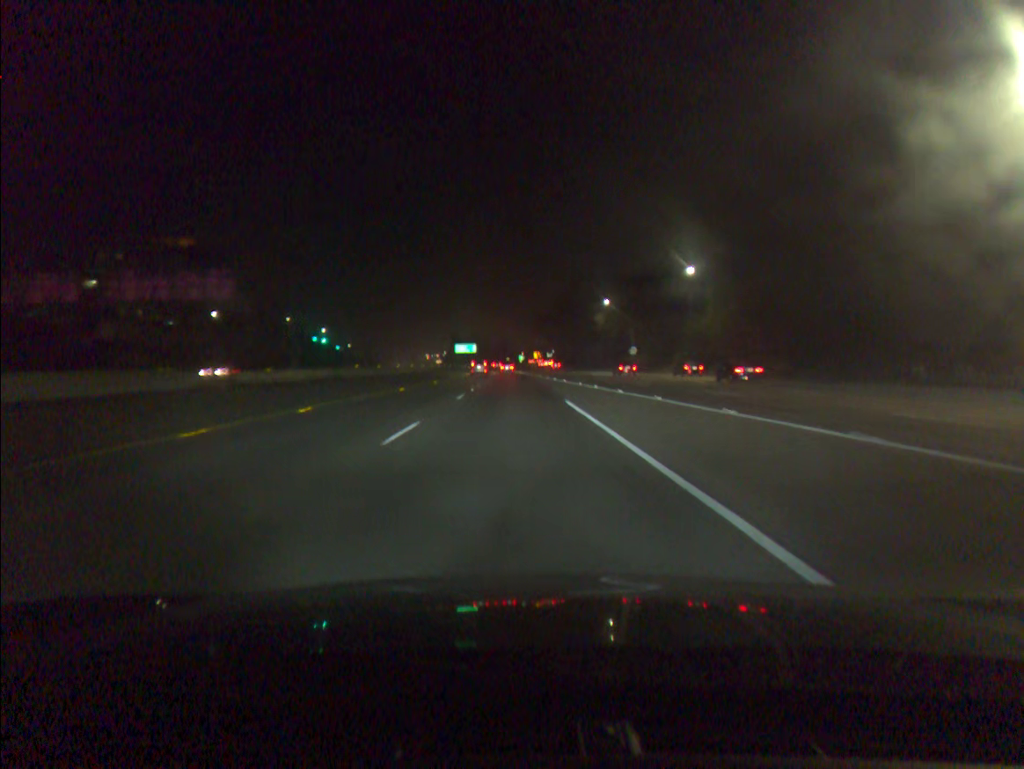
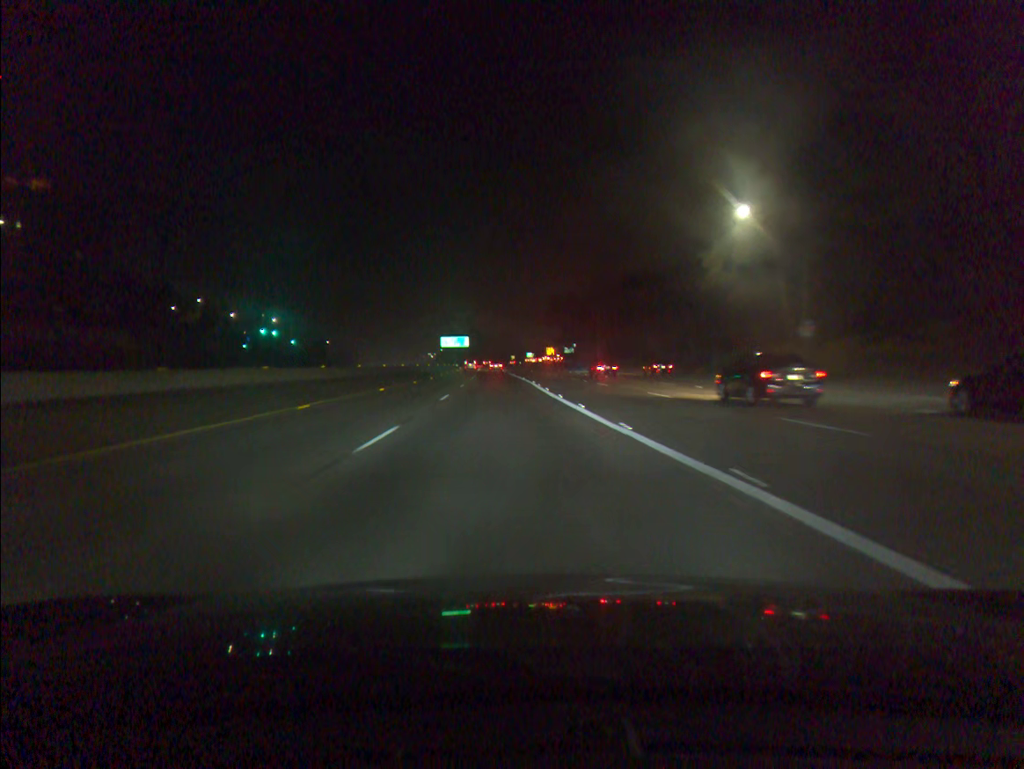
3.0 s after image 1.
(-0.5, +74.3) m; -1°
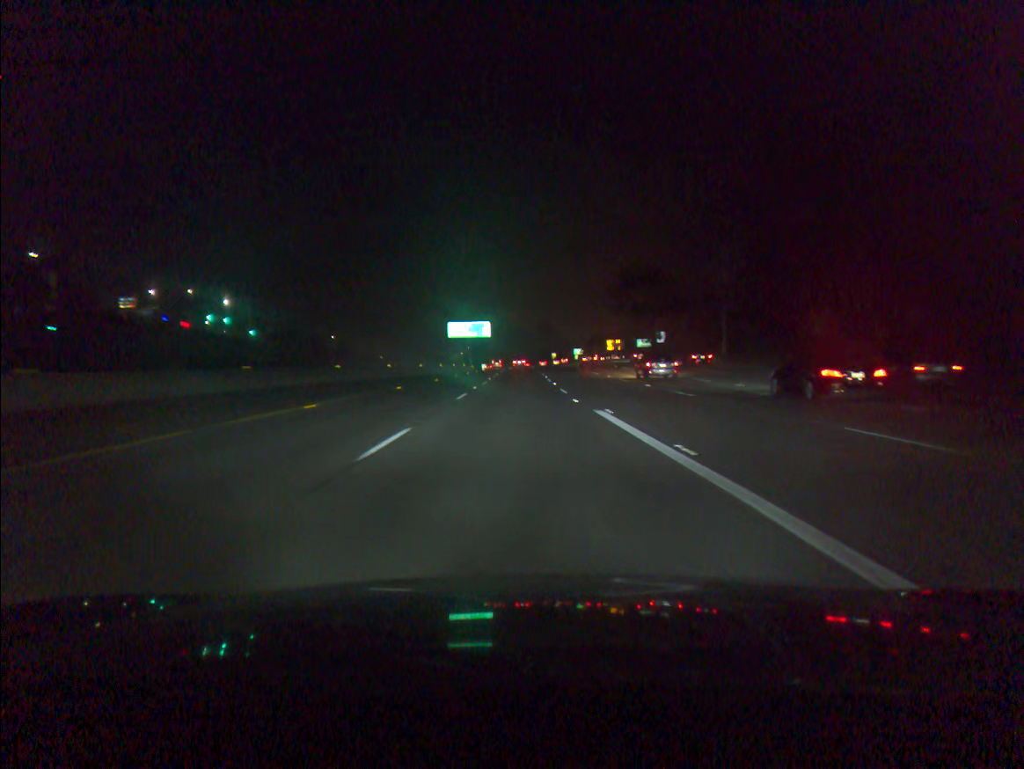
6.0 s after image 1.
(-2.4, +74.3) m; -3°
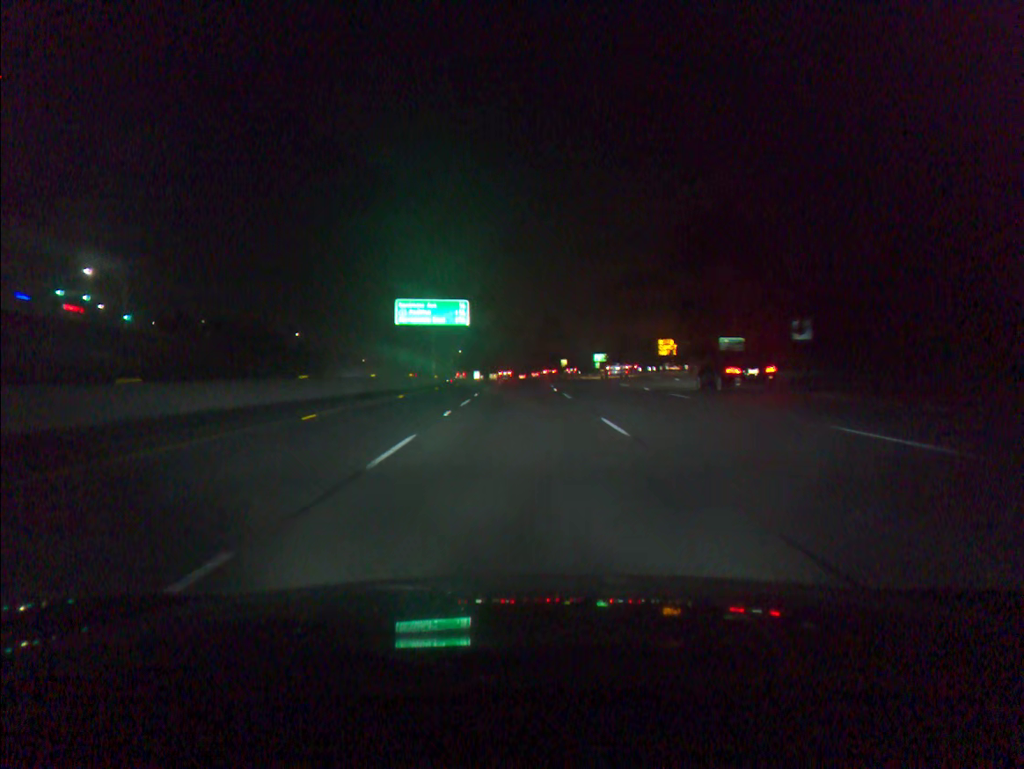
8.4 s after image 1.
(0.0, +59.2) m; 0°
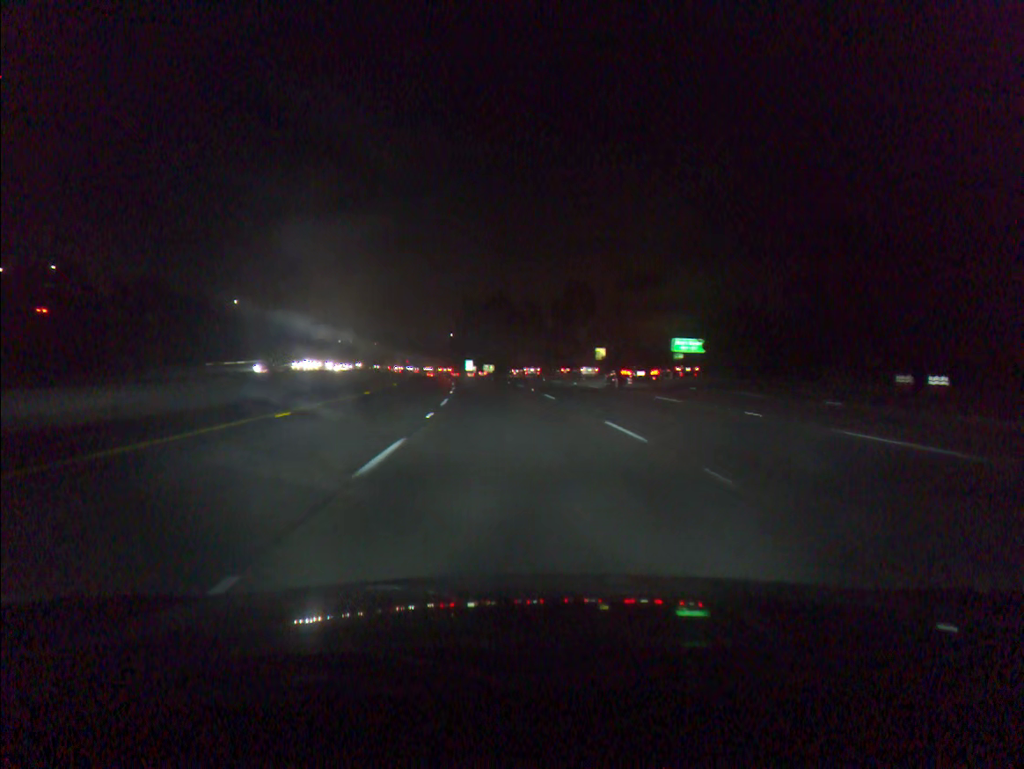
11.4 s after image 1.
(0.0, +73.8) m; 0°
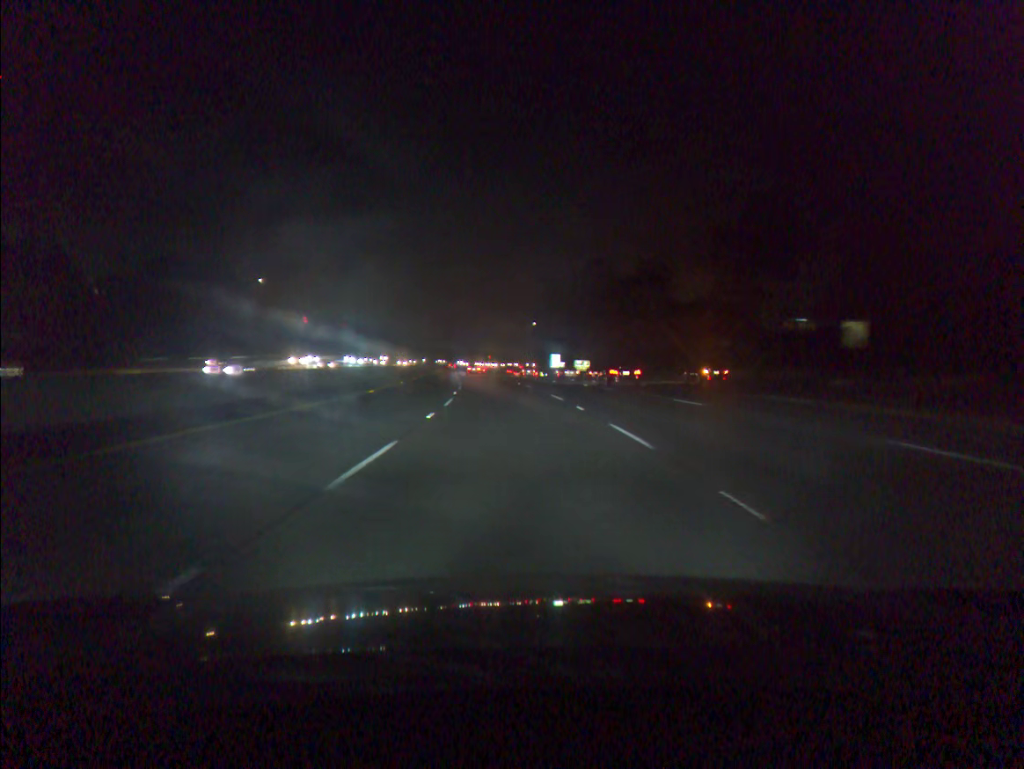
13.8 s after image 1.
(-3.2, +59.3) m; -6°
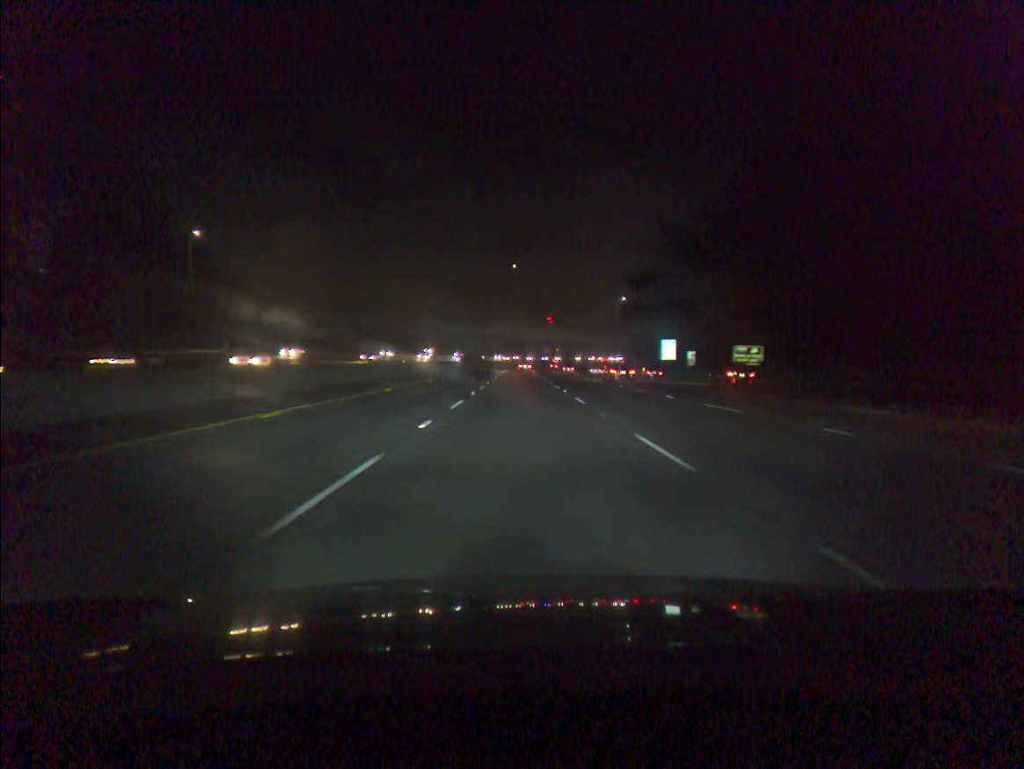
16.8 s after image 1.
(-3.8, +74.9) m; -5°
